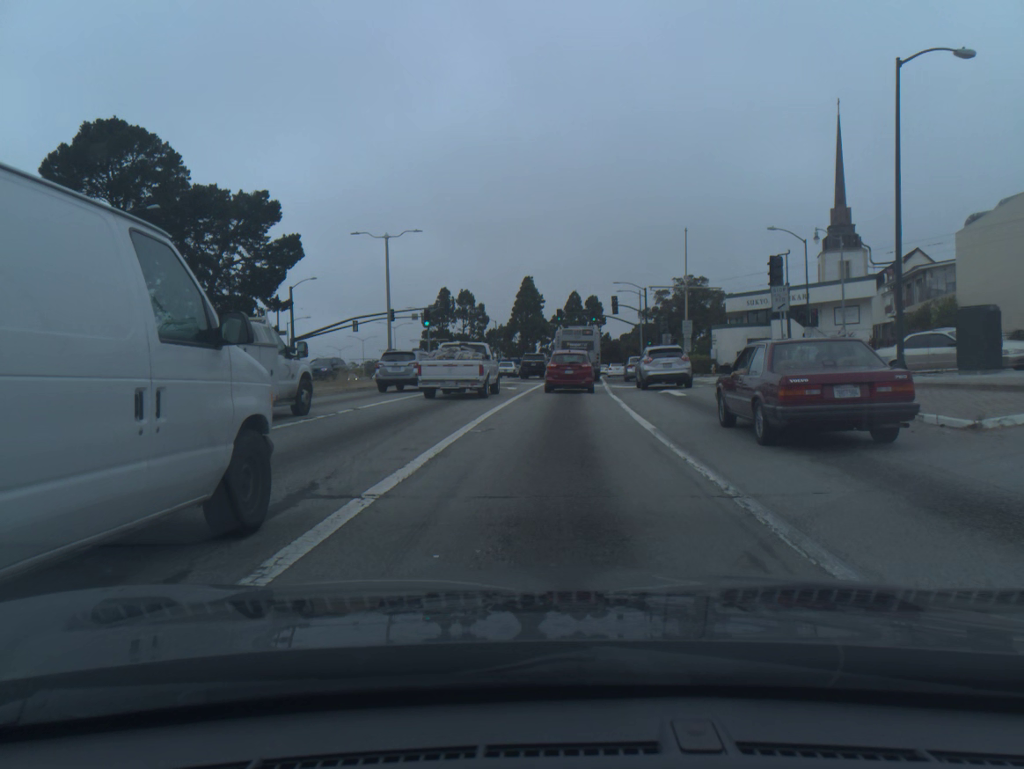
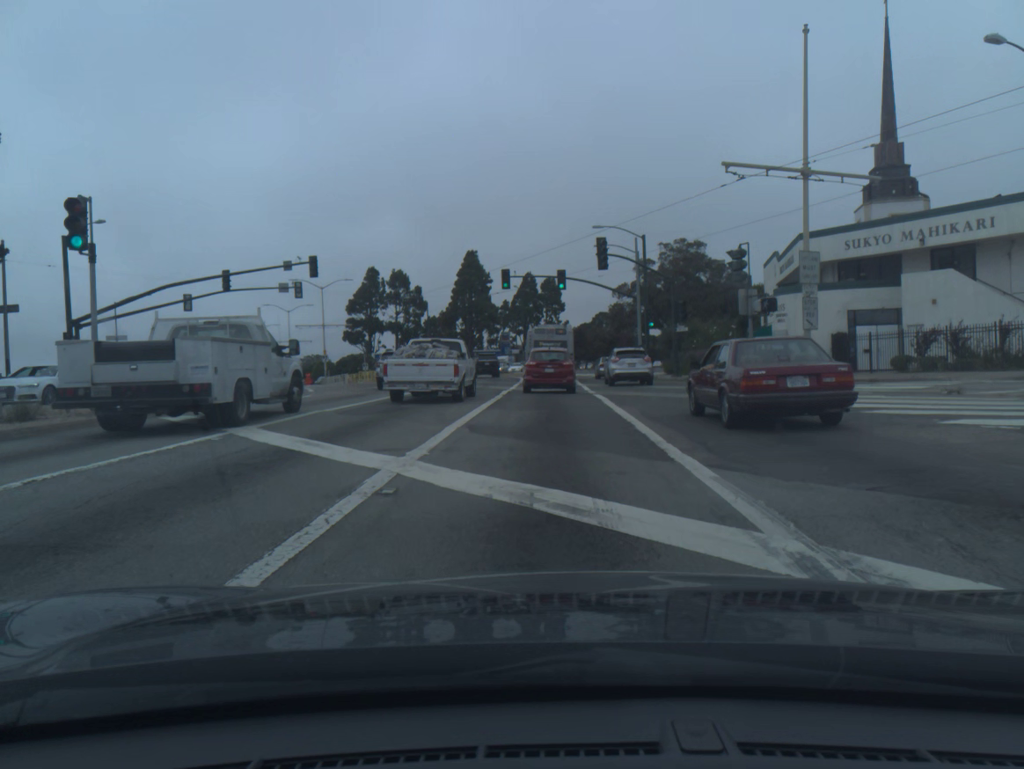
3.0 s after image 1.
(+0.9, +32.2) m; +3°
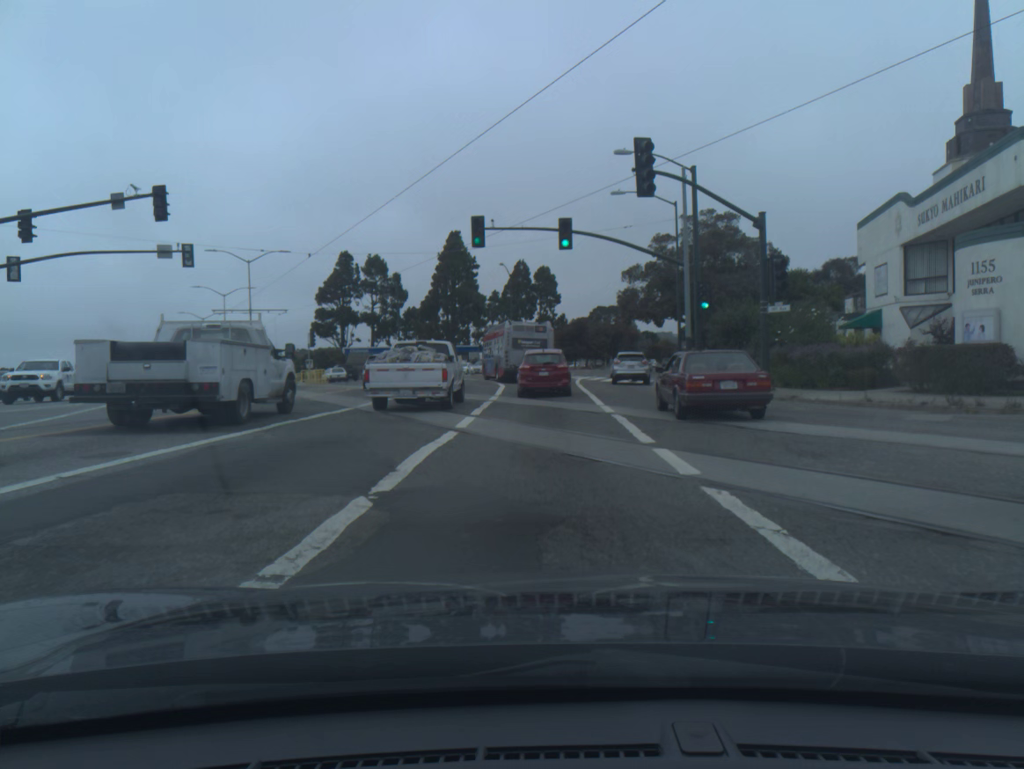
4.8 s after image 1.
(0.0, +18.8) m; 0°
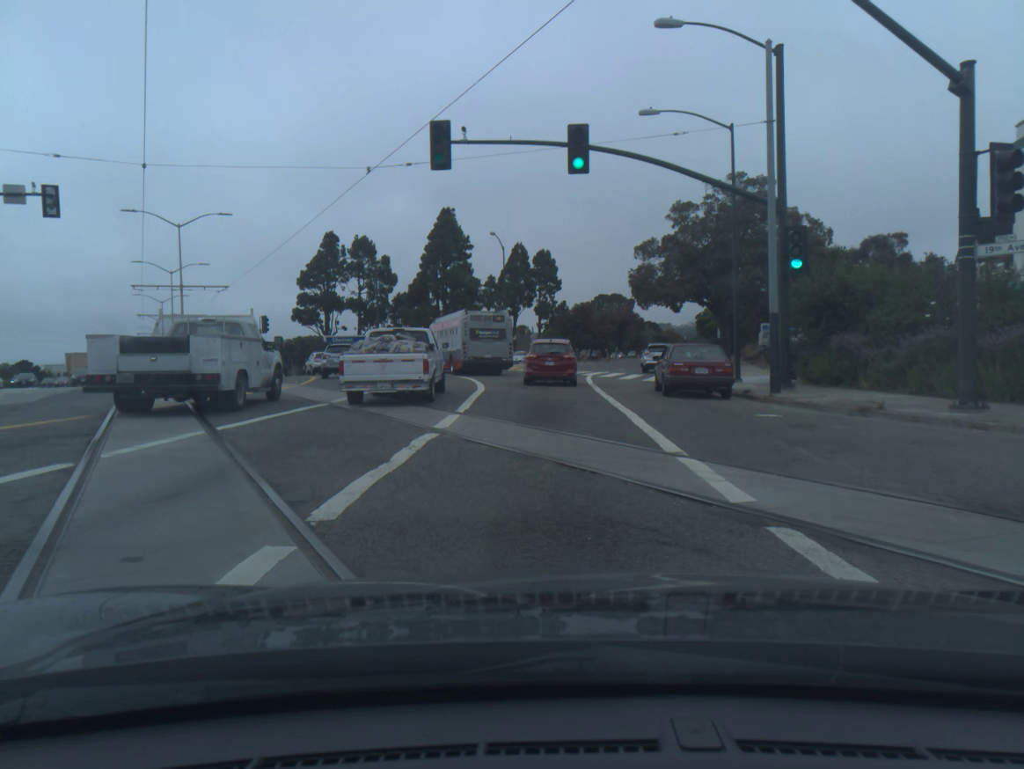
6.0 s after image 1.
(+0.1, +12.4) m; 0°
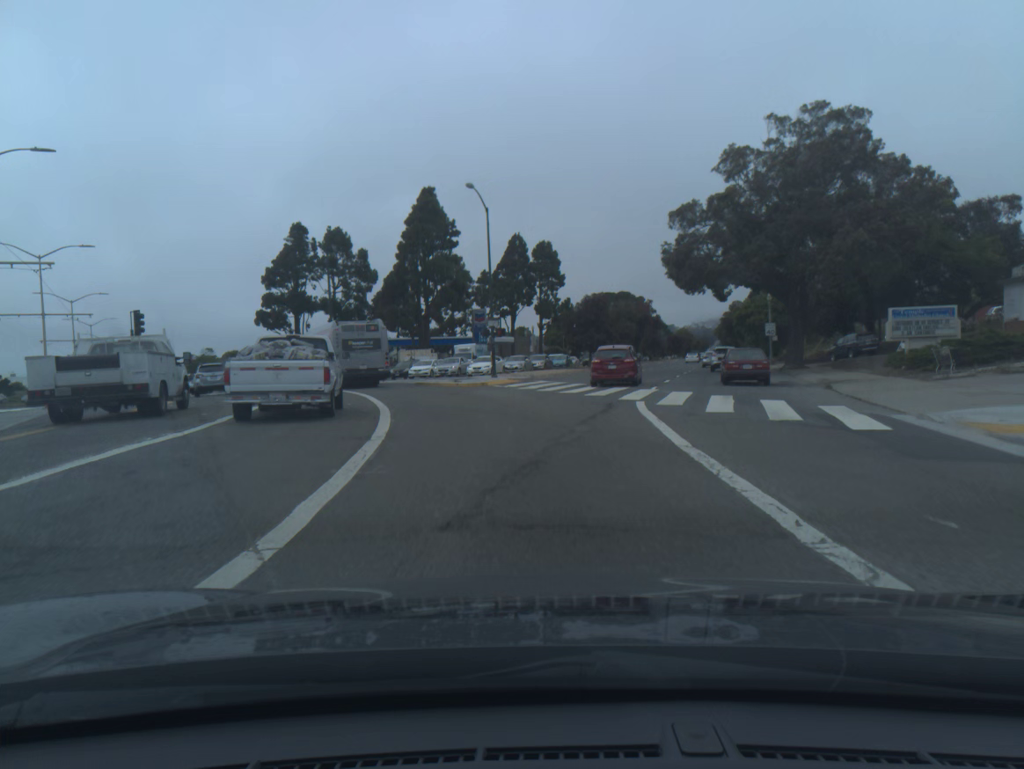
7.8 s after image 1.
(+0.1, +18.5) m; +1°
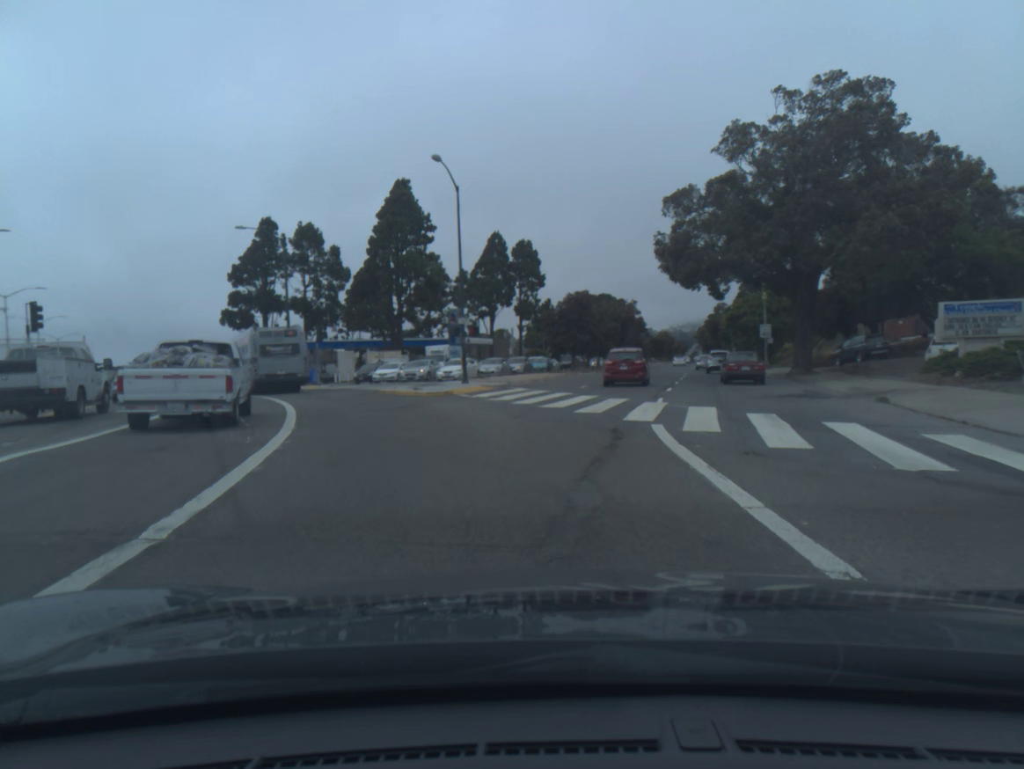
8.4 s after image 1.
(0.0, +6.3) m; +1°
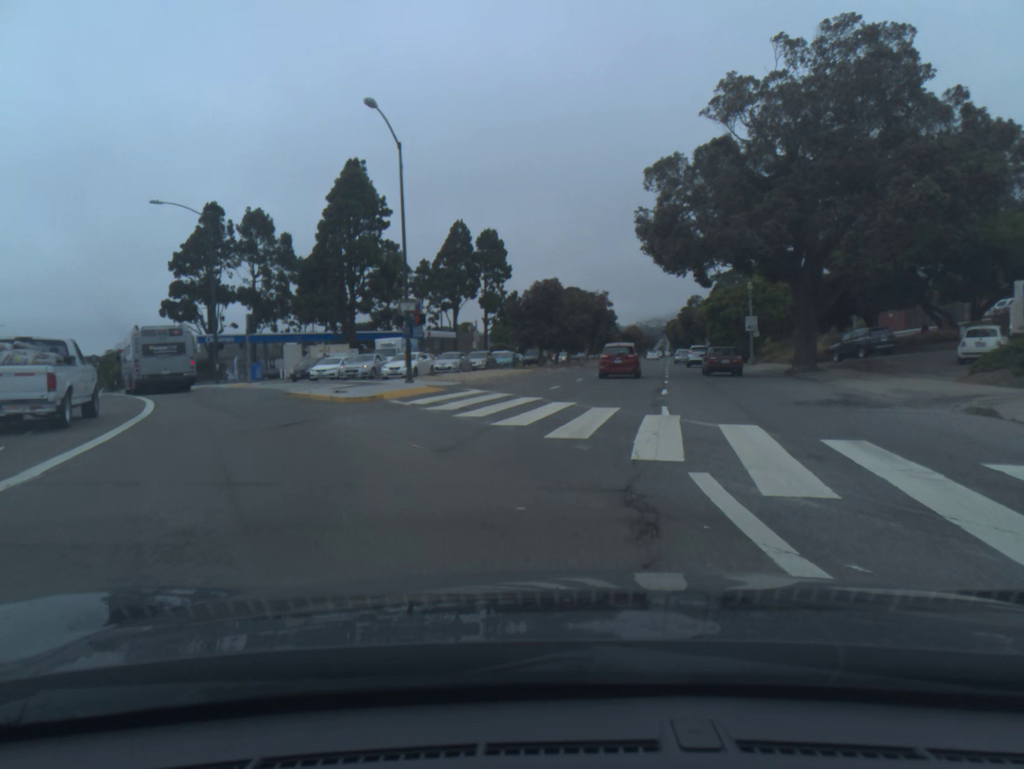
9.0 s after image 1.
(+0.1, +6.5) m; +2°
